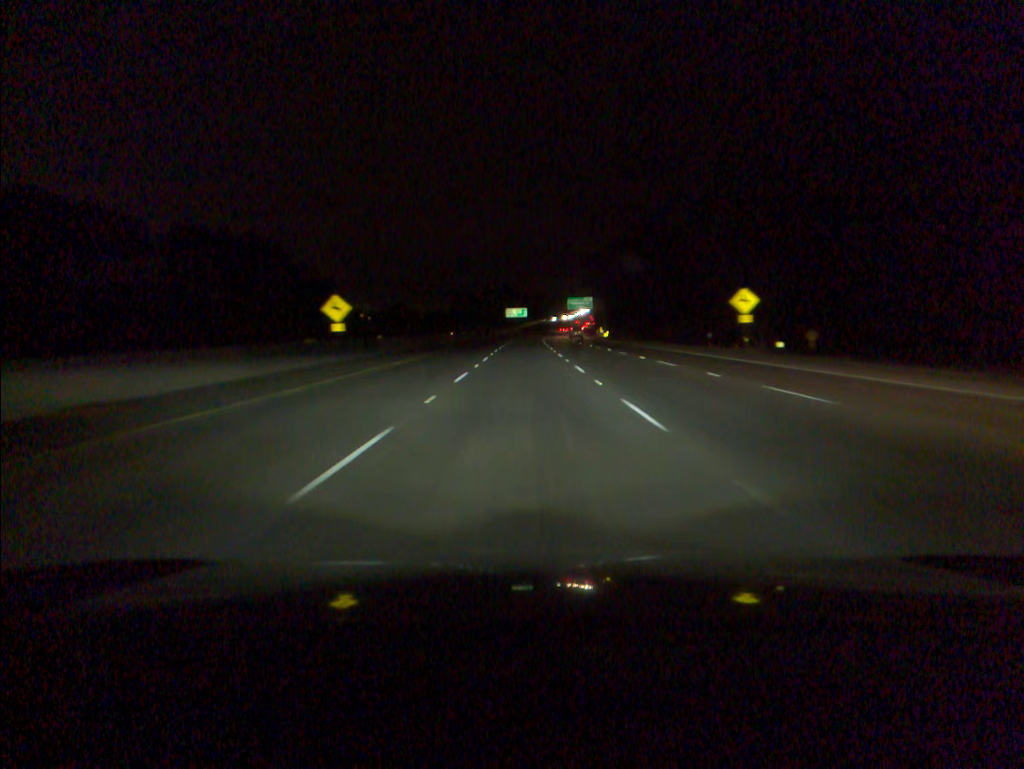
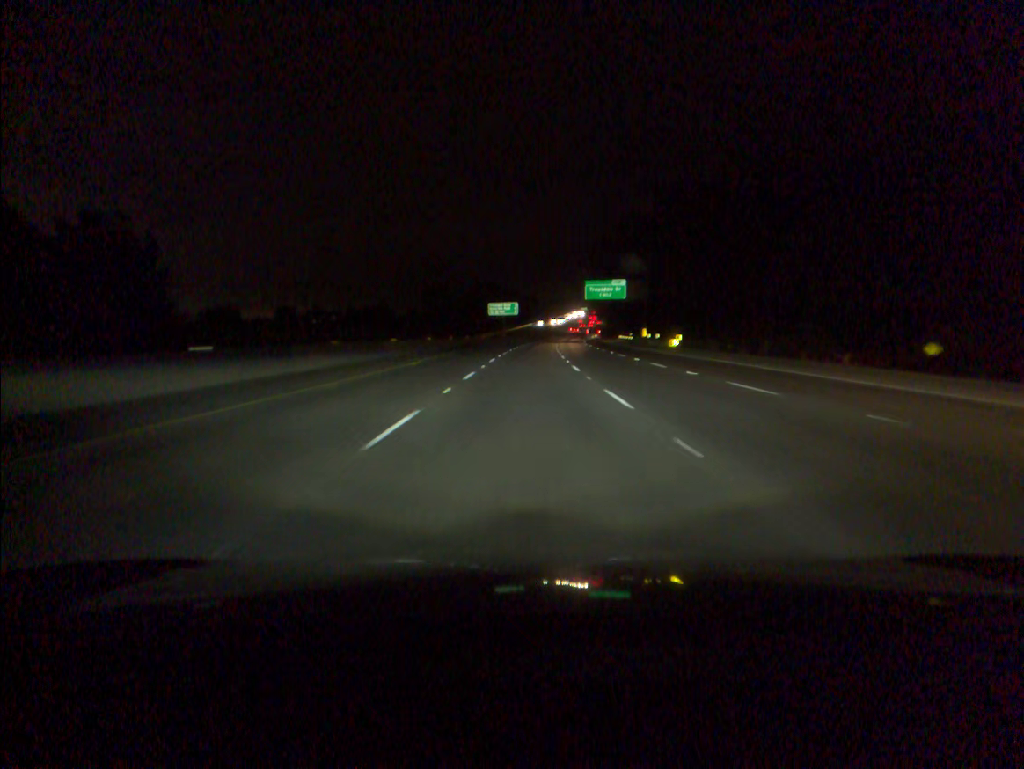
(+0.3, +69.7) m; +1°
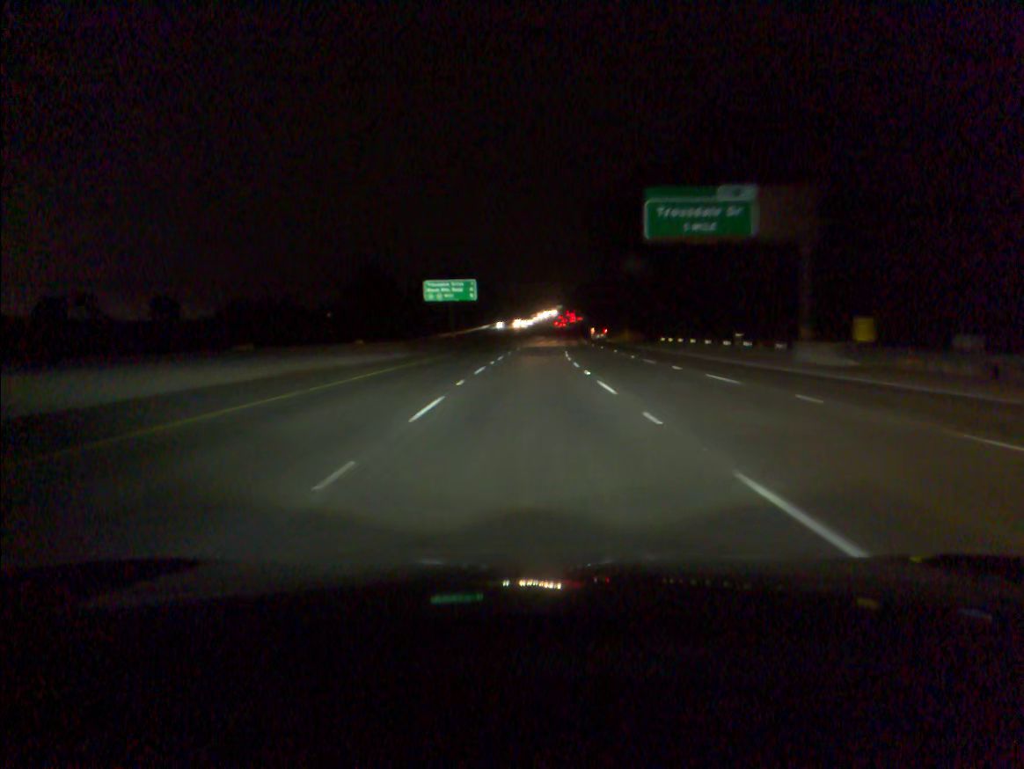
(+1.0, +69.7) m; +2°
